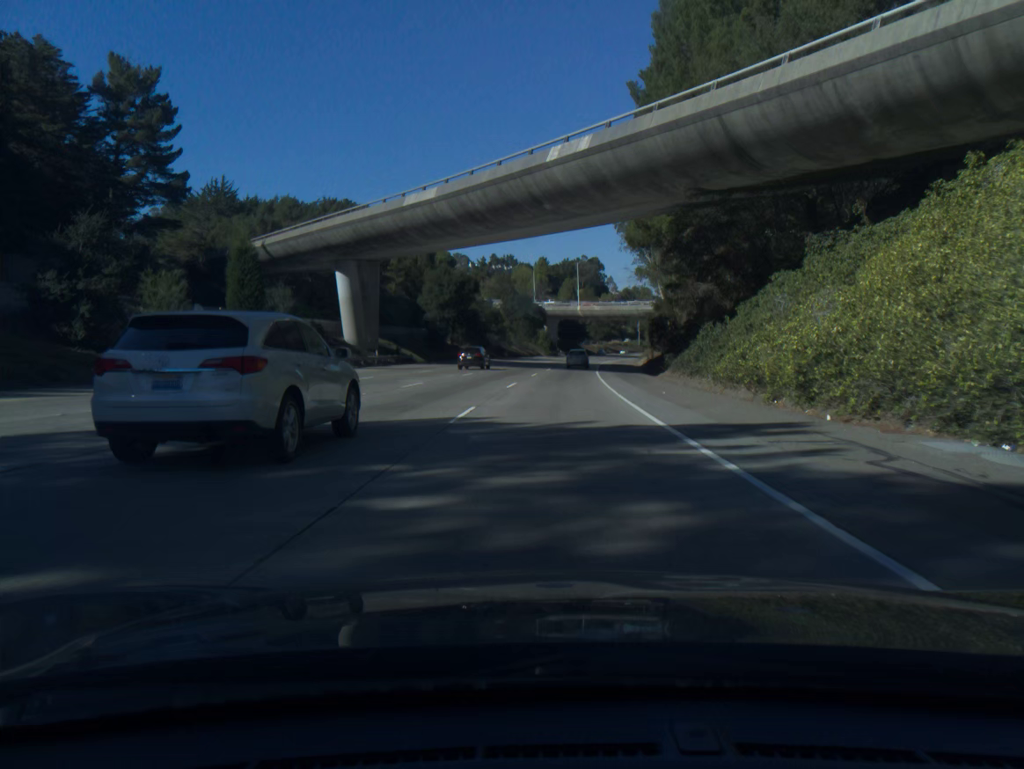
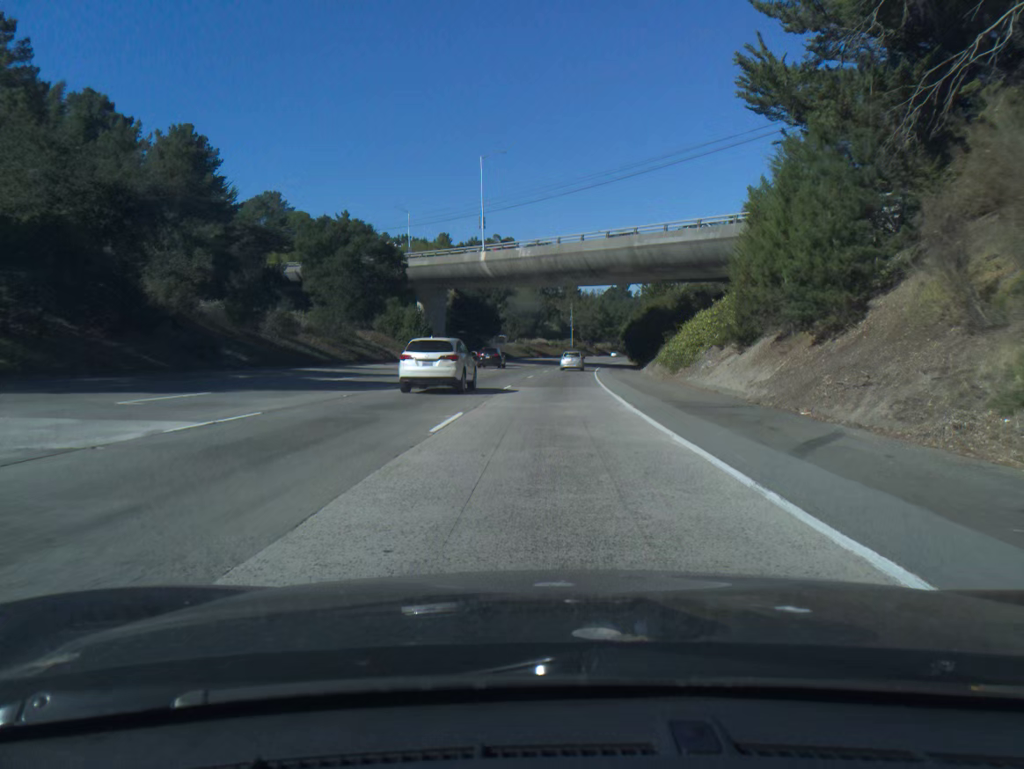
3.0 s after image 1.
(+4.9, +88.8) m; +6°
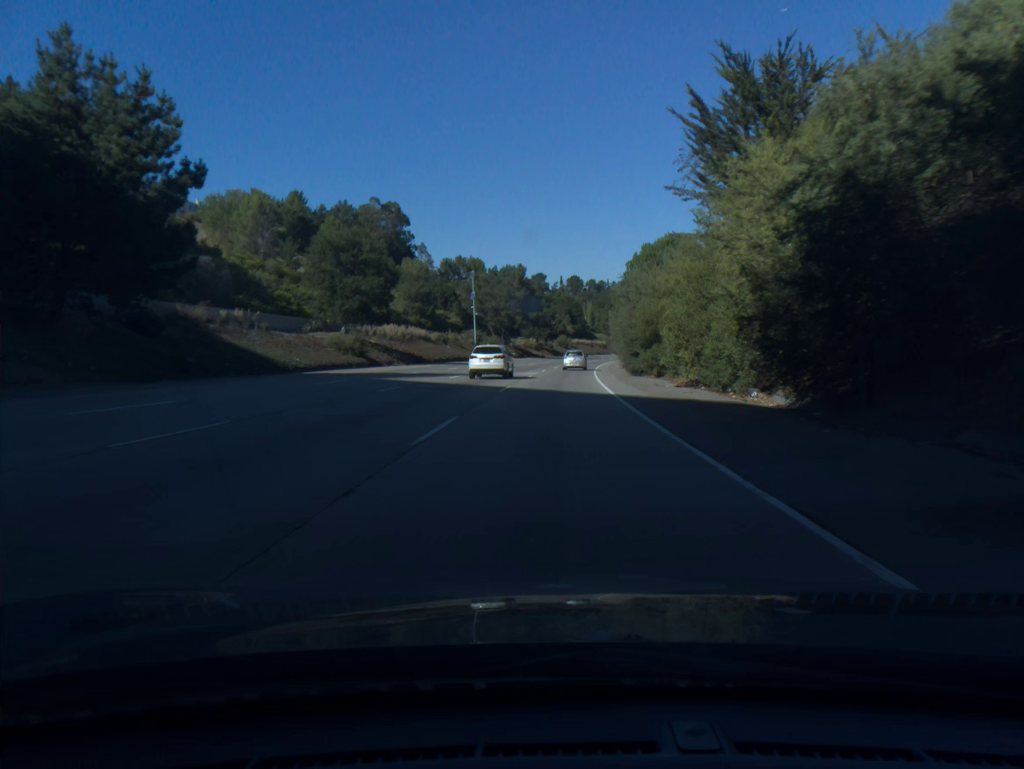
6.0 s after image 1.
(+4.8, +88.4) m; +6°
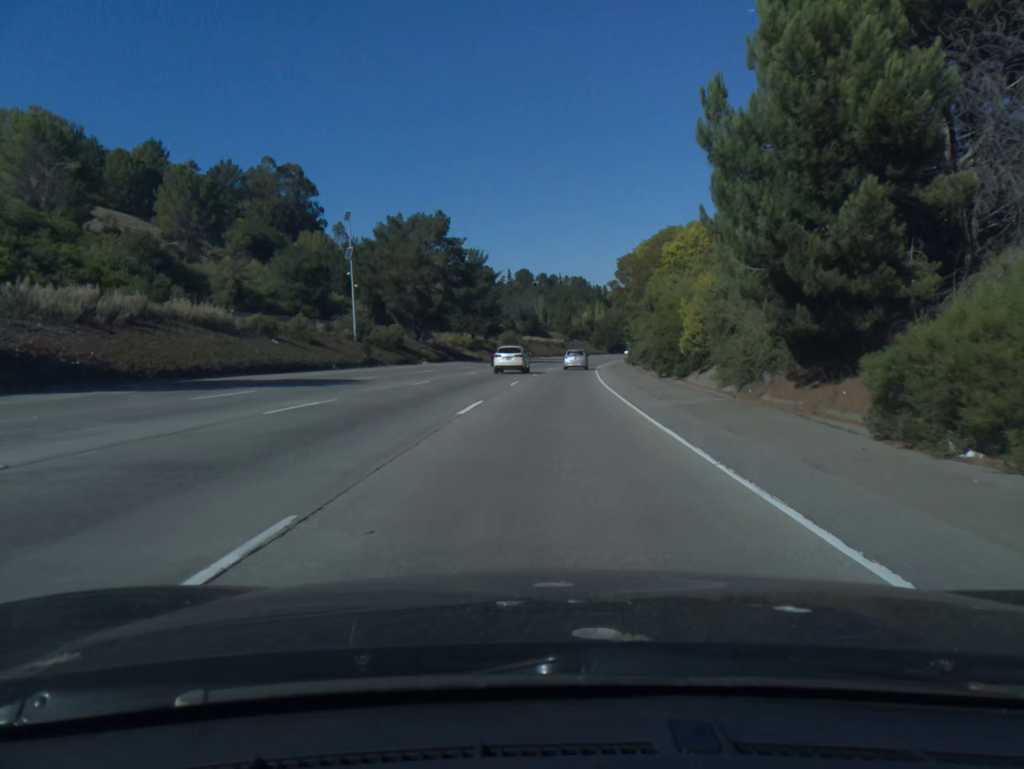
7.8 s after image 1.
(+1.7, +53.1) m; +4°
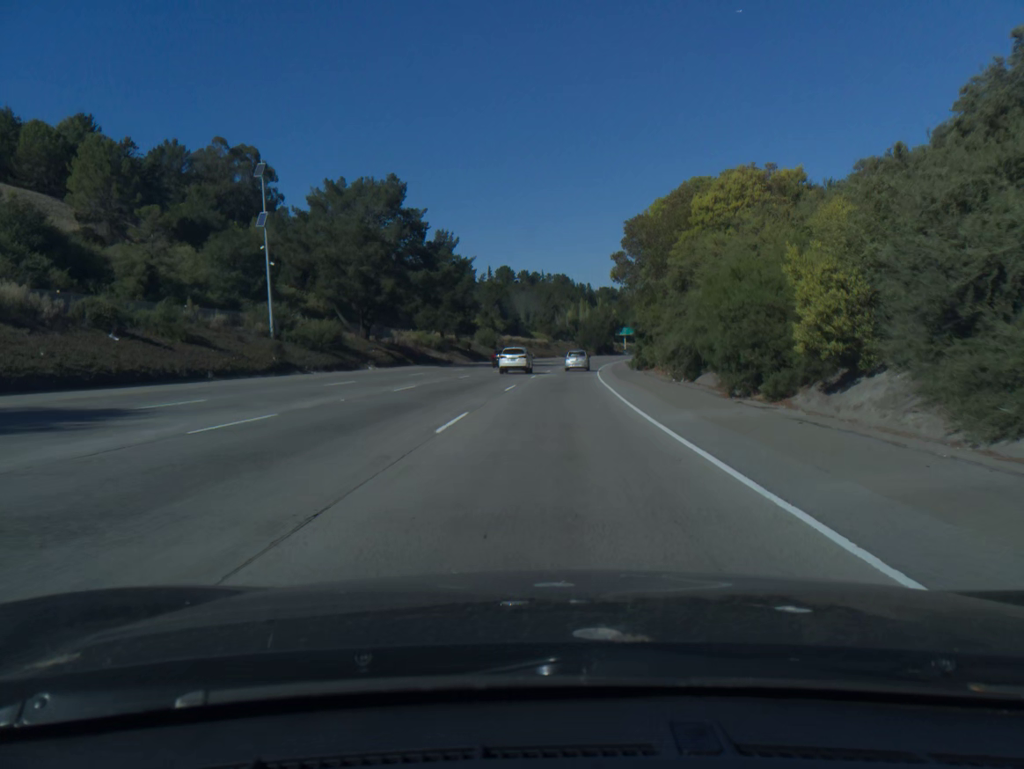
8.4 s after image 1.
(+0.2, +17.7) m; +1°
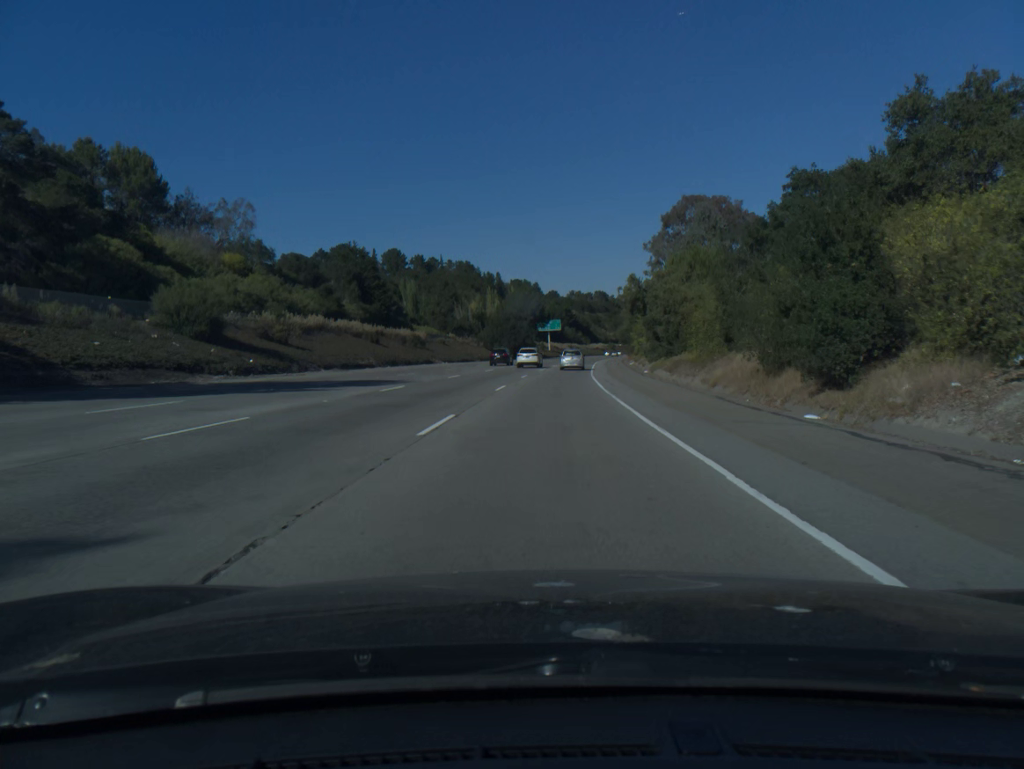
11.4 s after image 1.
(+5.1, +87.8) m; +7°
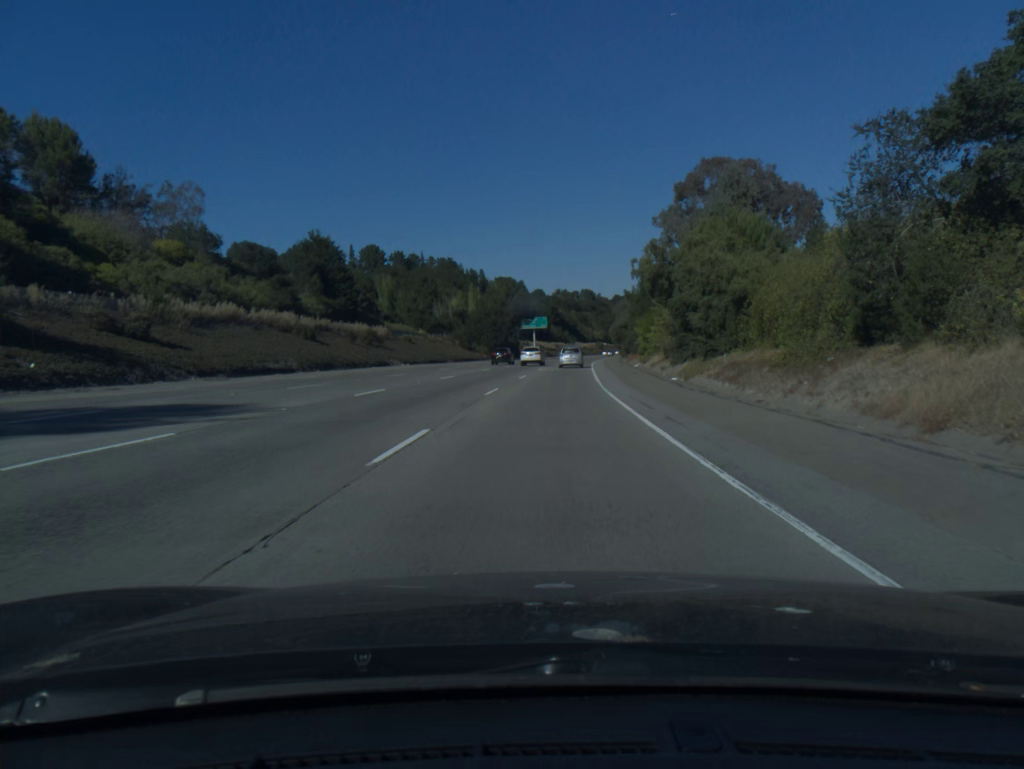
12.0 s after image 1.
(+0.2, +17.5) m; +1°
